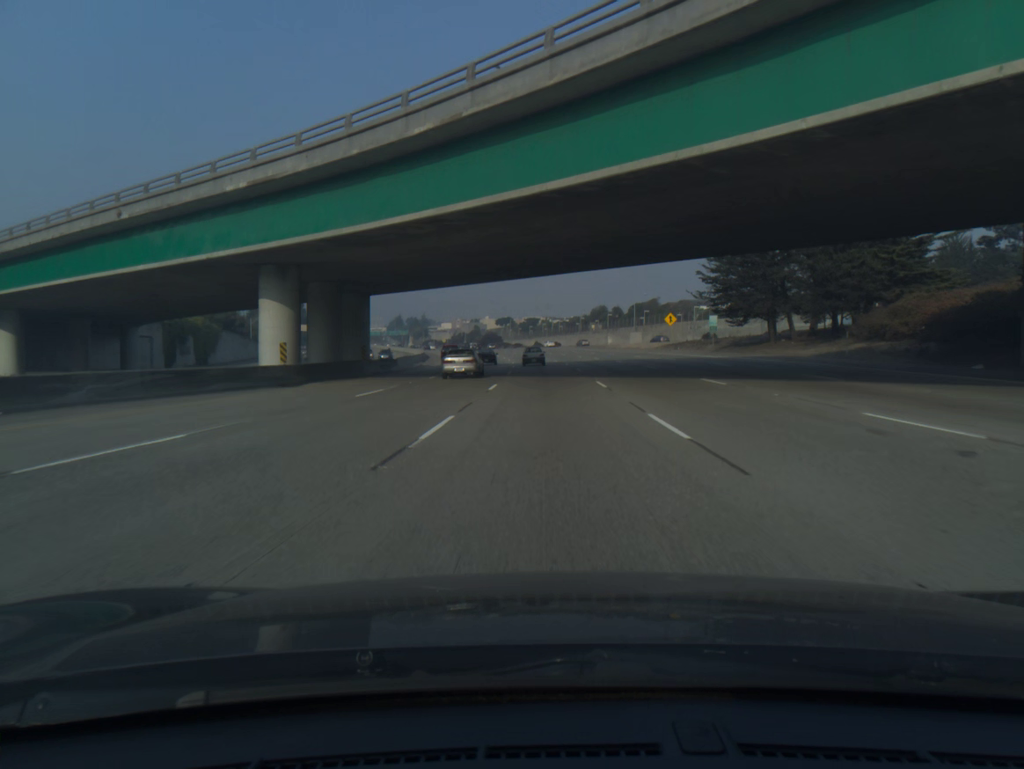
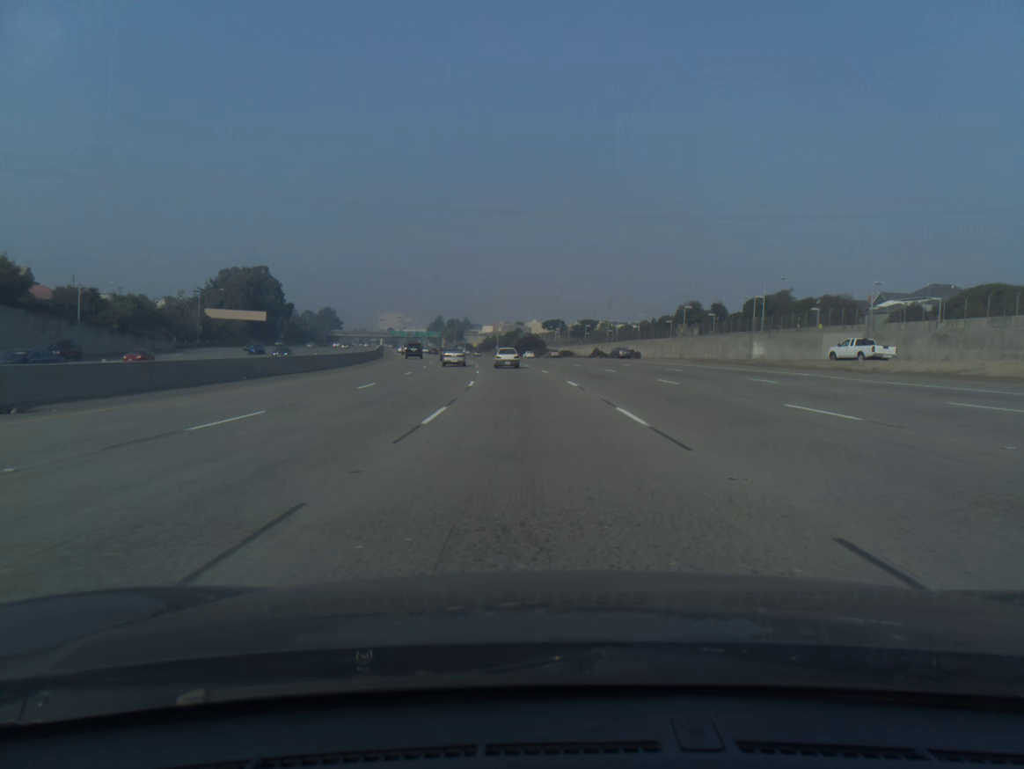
(-1.4, +82.2) m; -4°
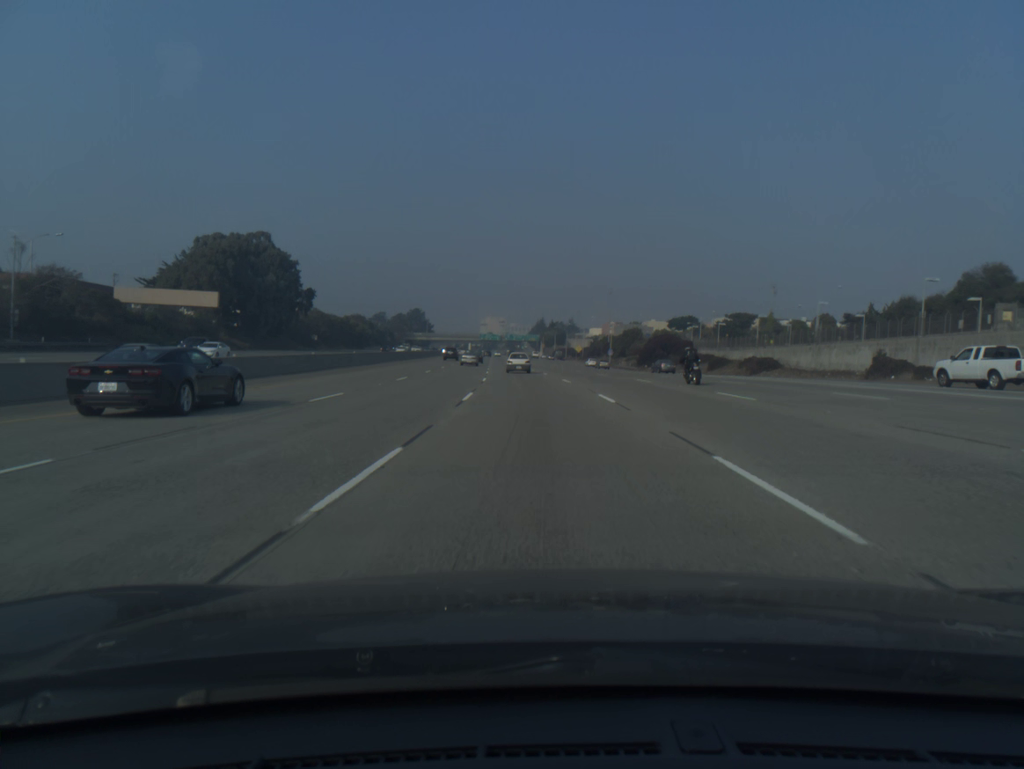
(-5.5, +79.1) m; -8°
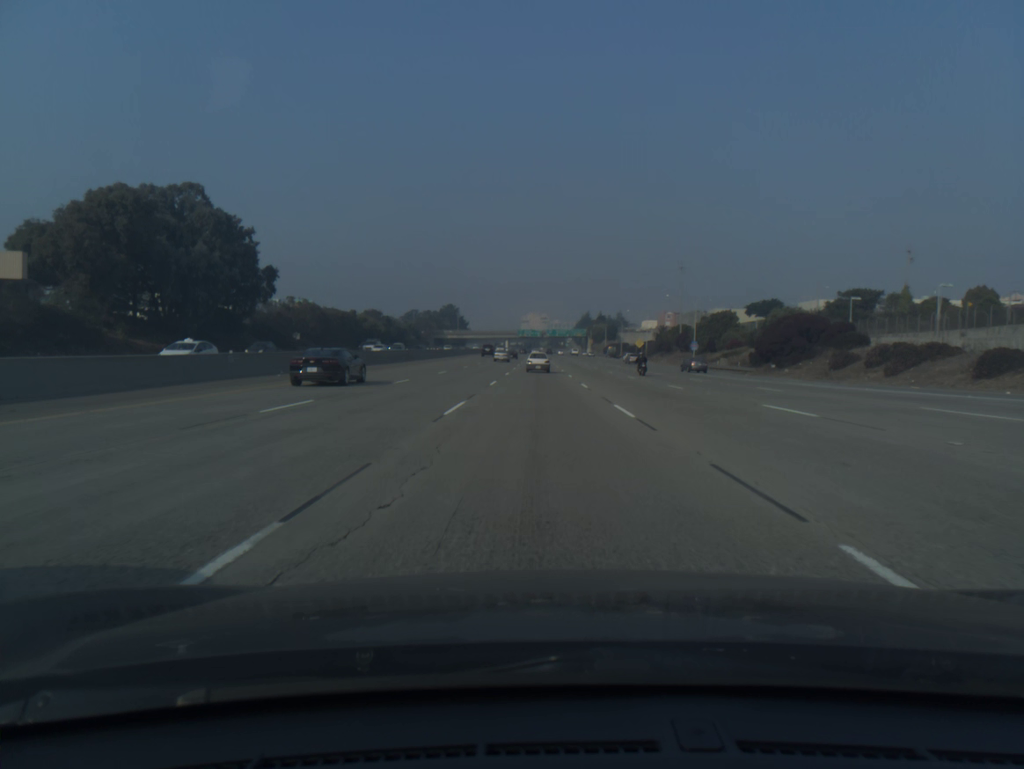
(-1.3, +46.8) m; -3°
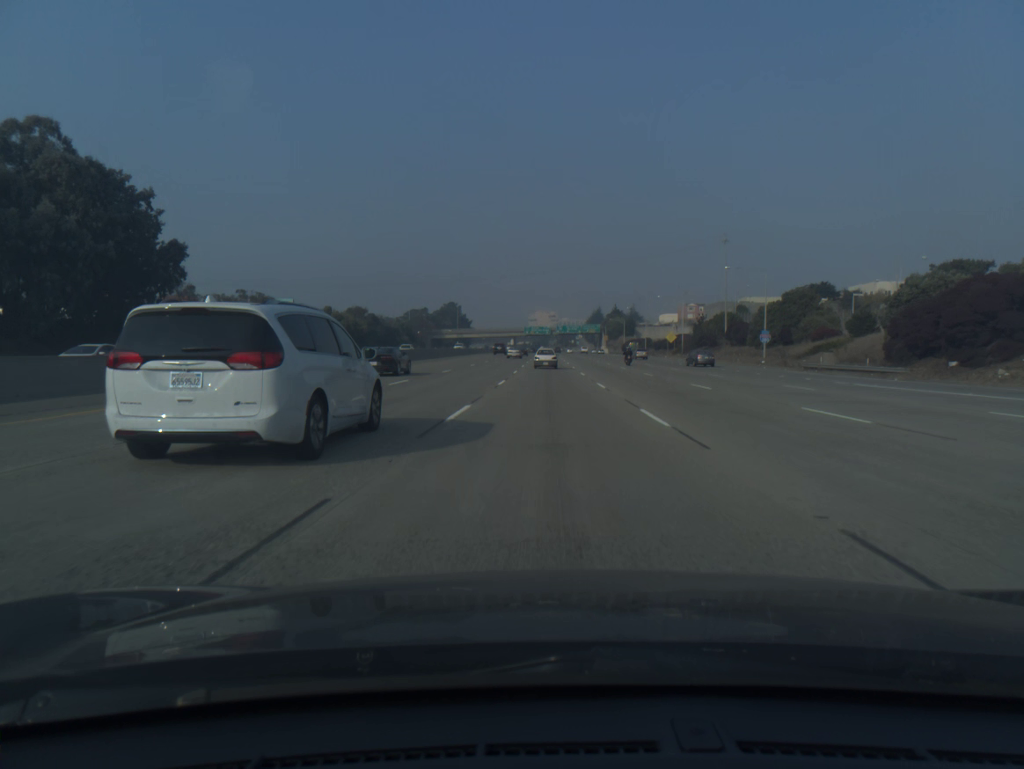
(-0.2, +31.2) m; -1°
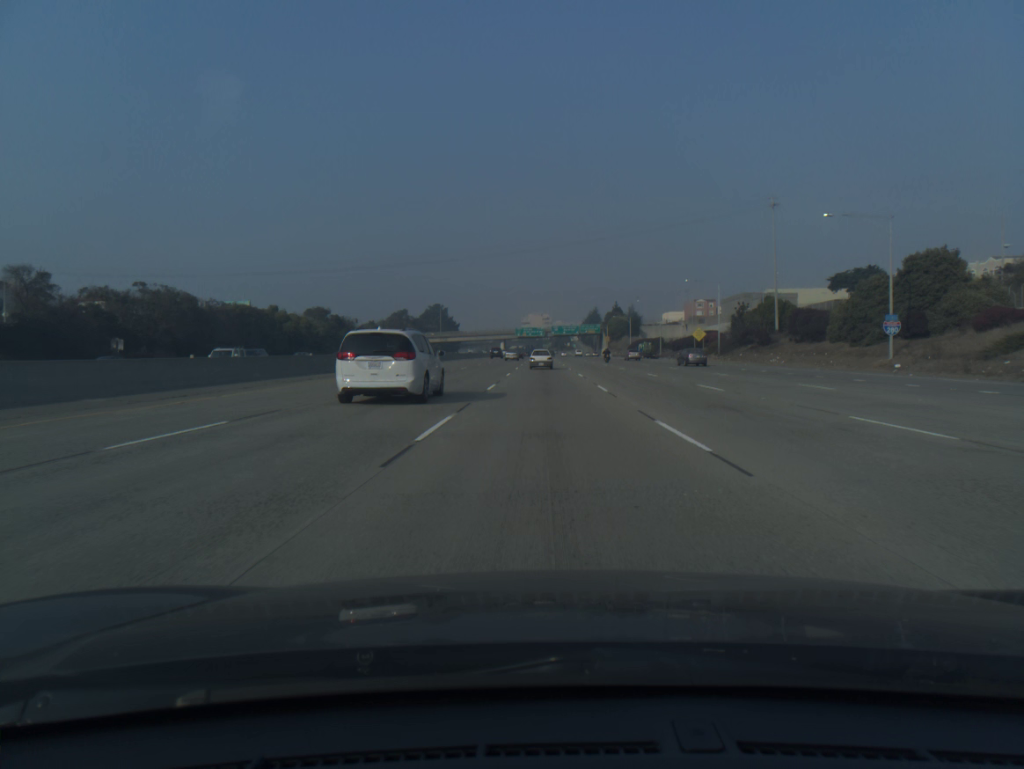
(+0.1, +31.2) m; 0°
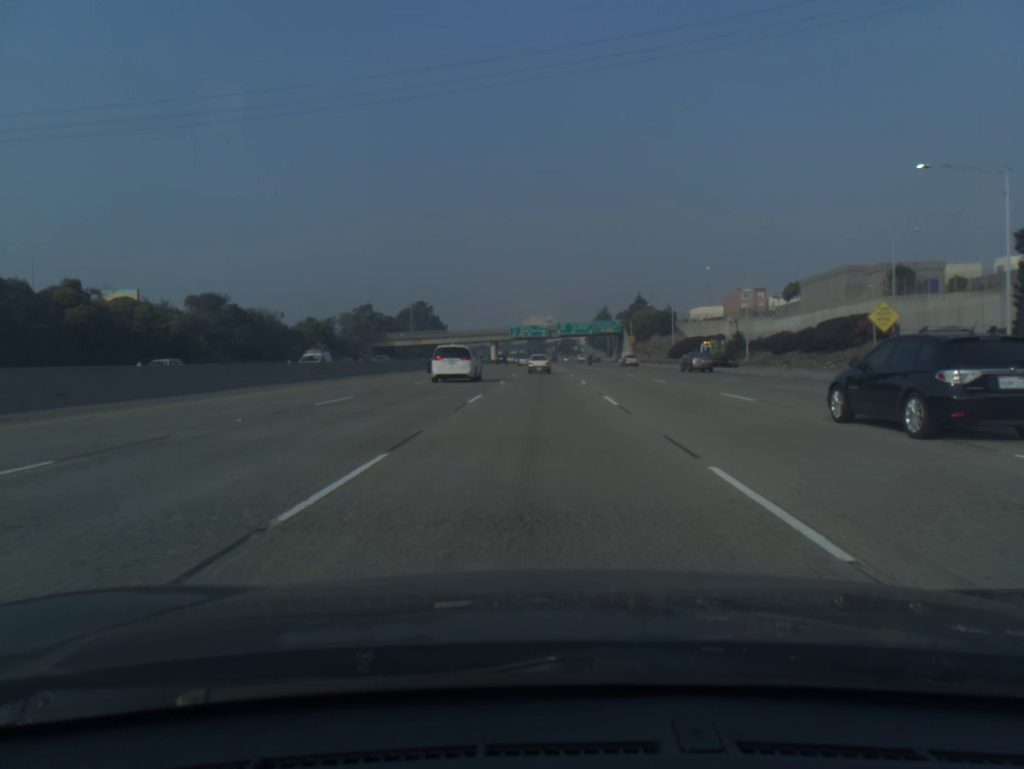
(+0.1, +62.0) m; 0°
